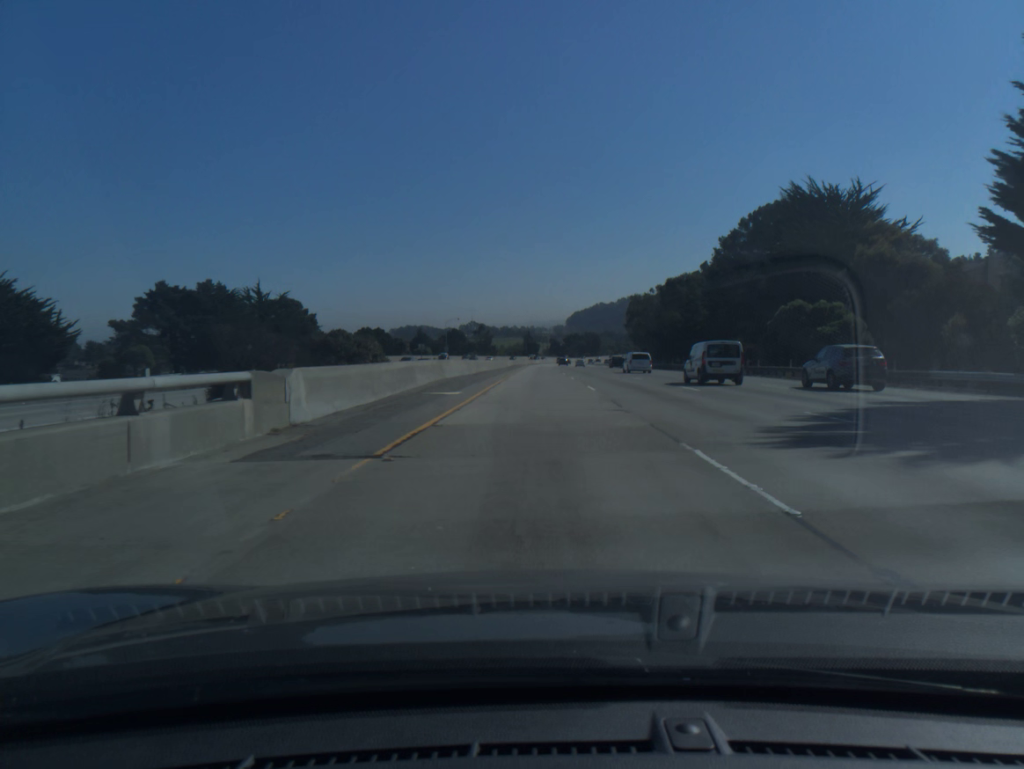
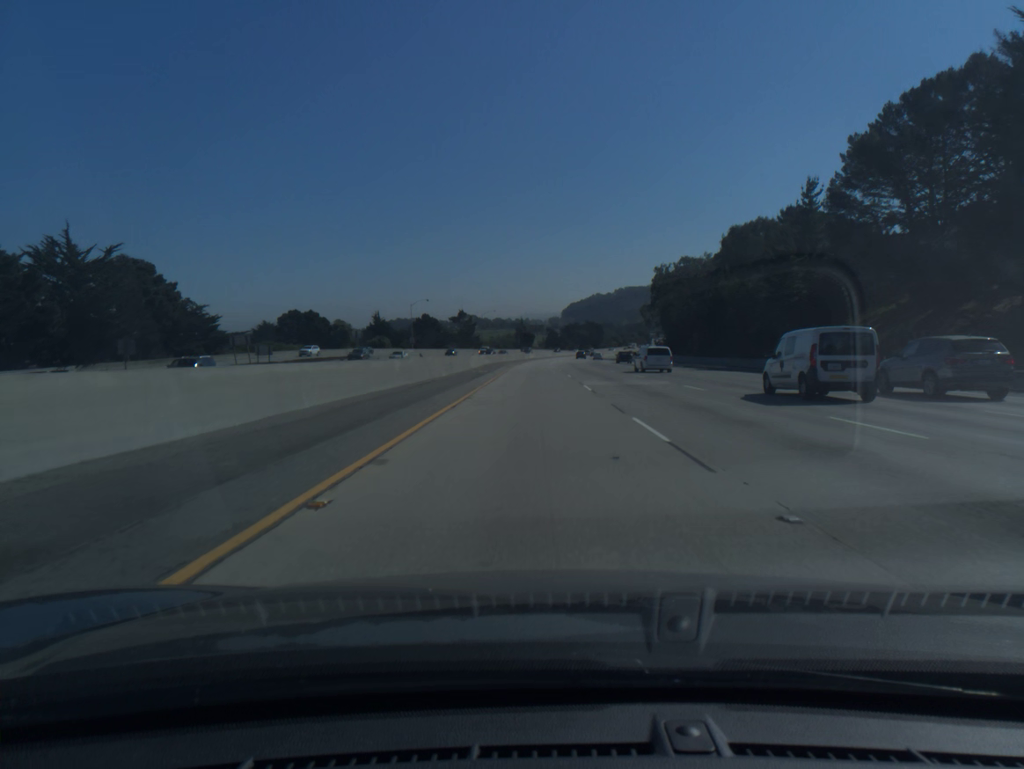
(+0.2, +60.7) m; 0°
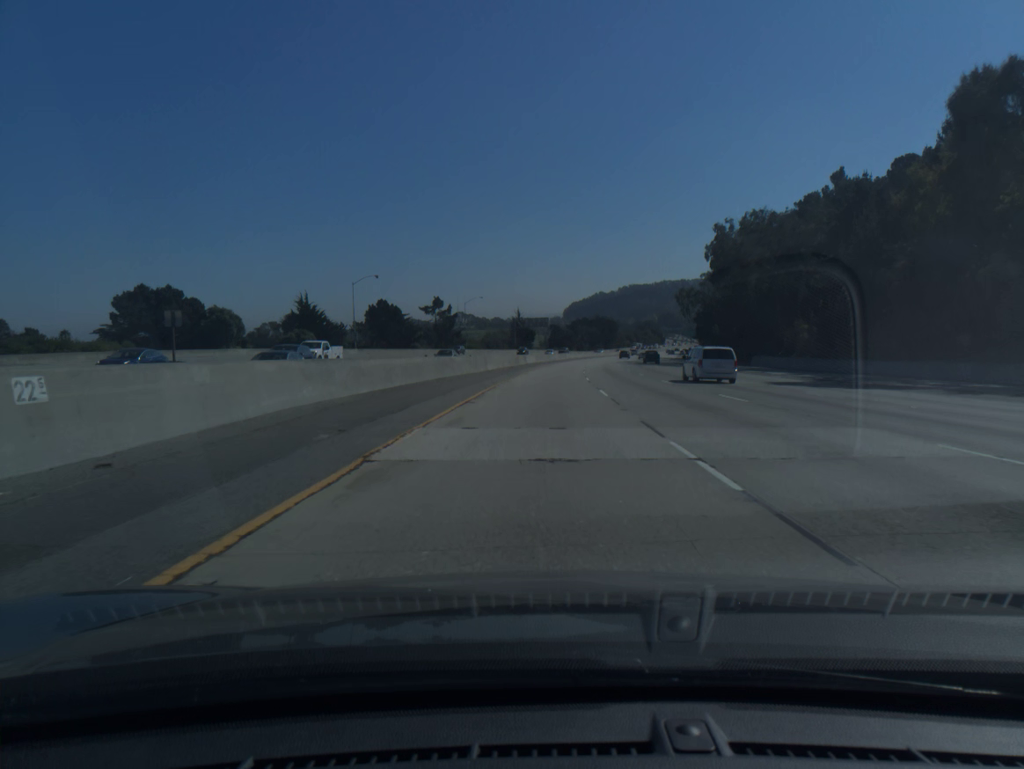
(-0.1, +60.9) m; 0°
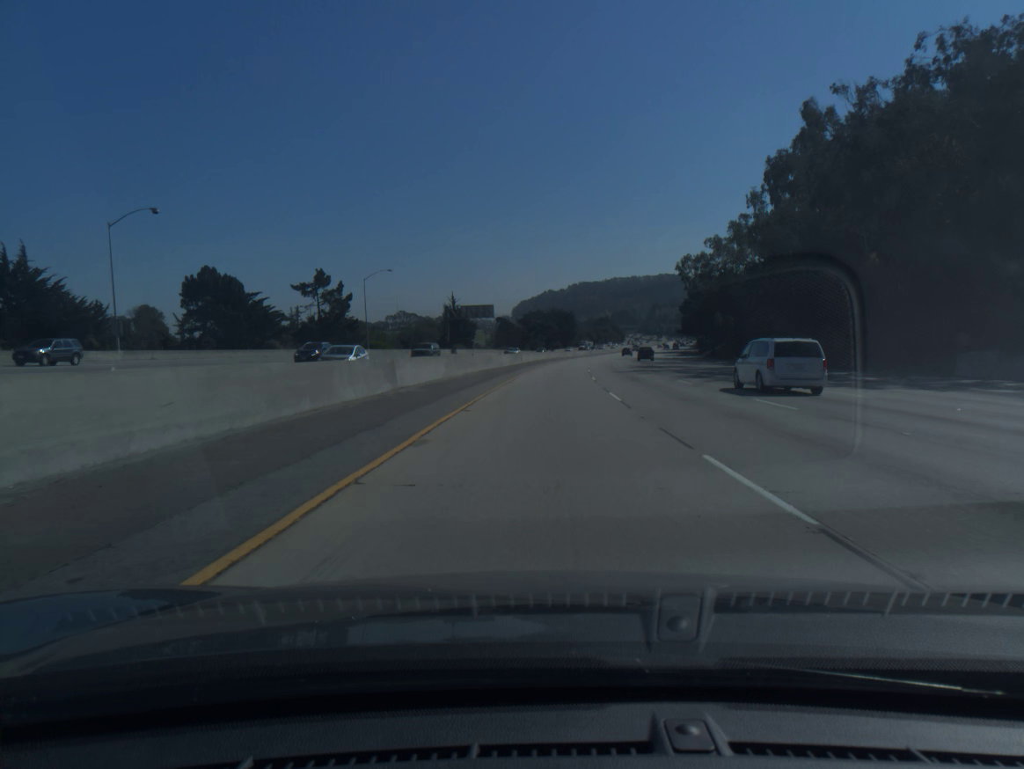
(+1.6, +60.9) m; +4°
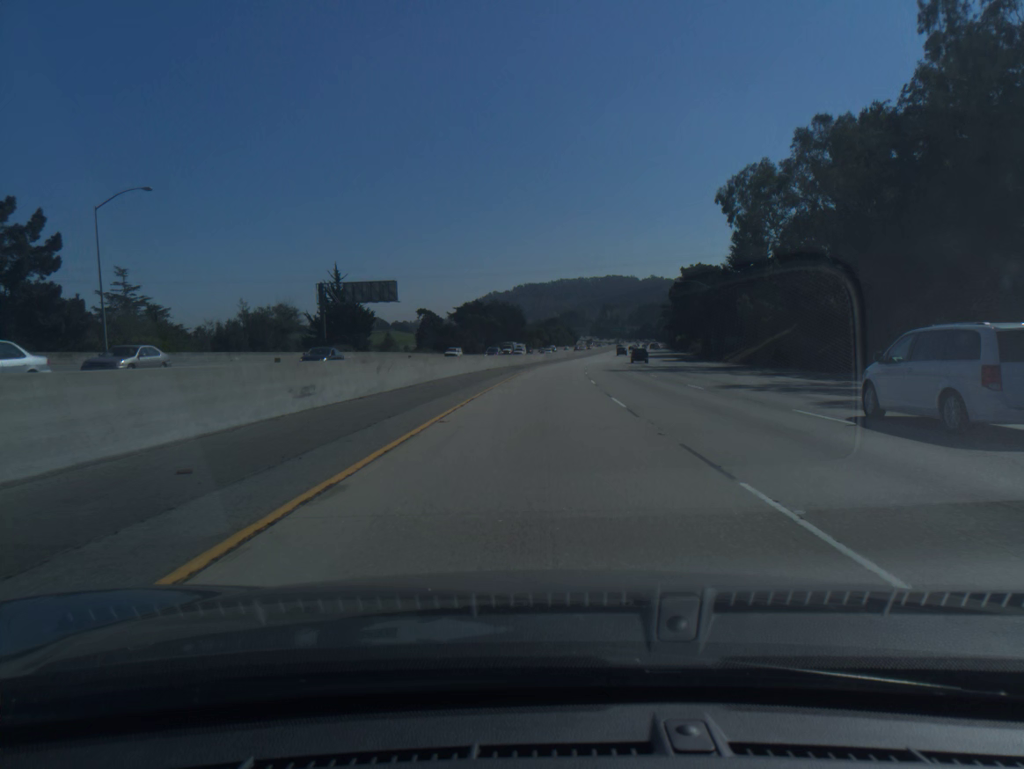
(+2.2, +60.8) m; +4°
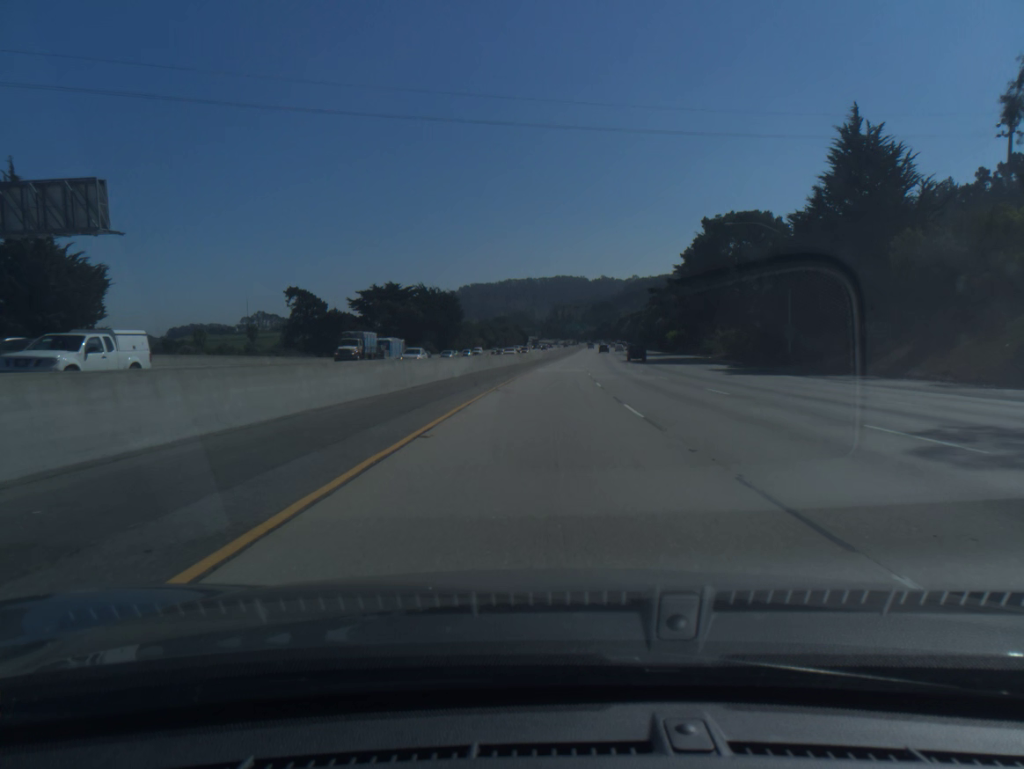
(+1.8, +60.8) m; +4°
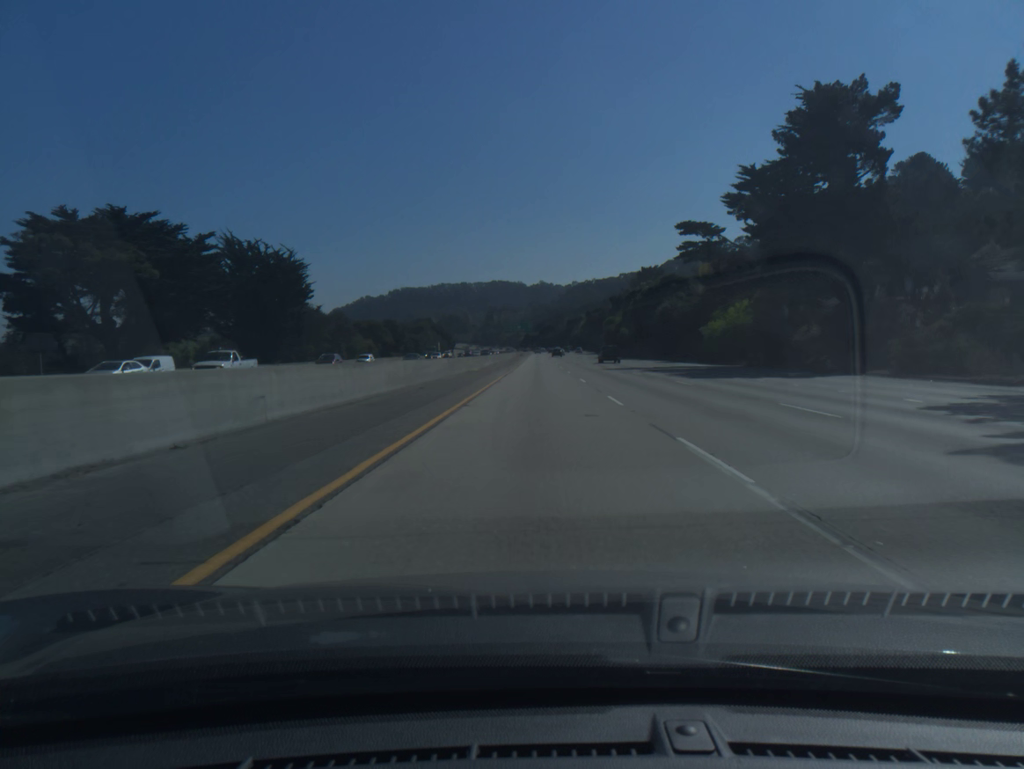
(+3.6, +80.8) m; +5°
